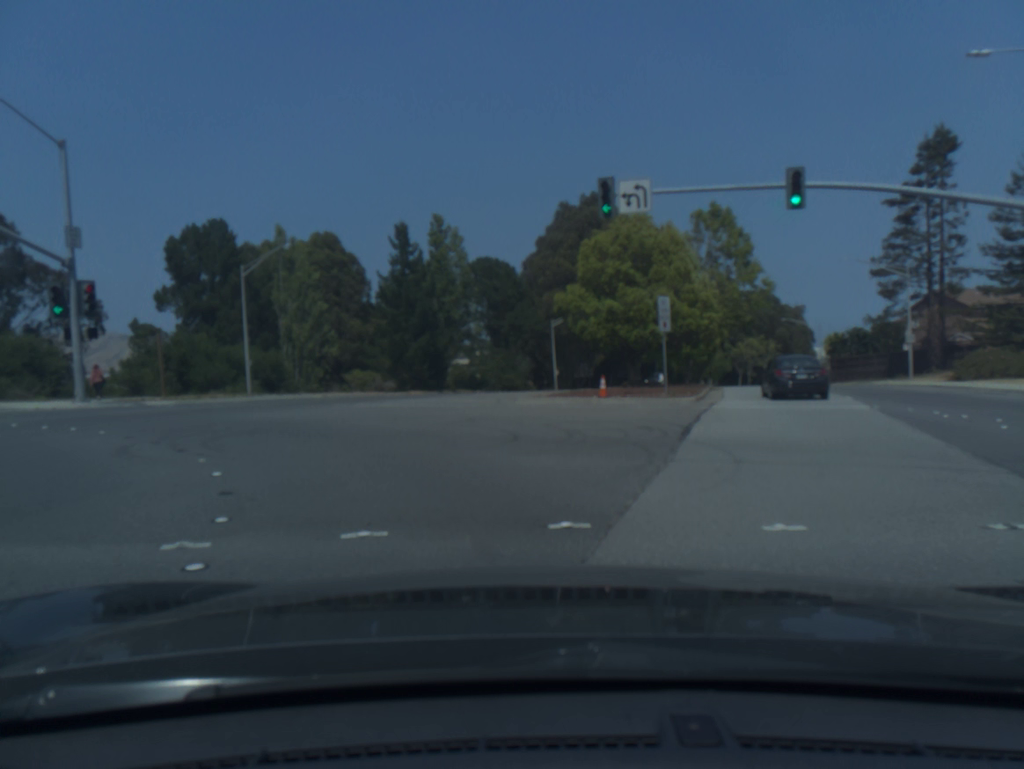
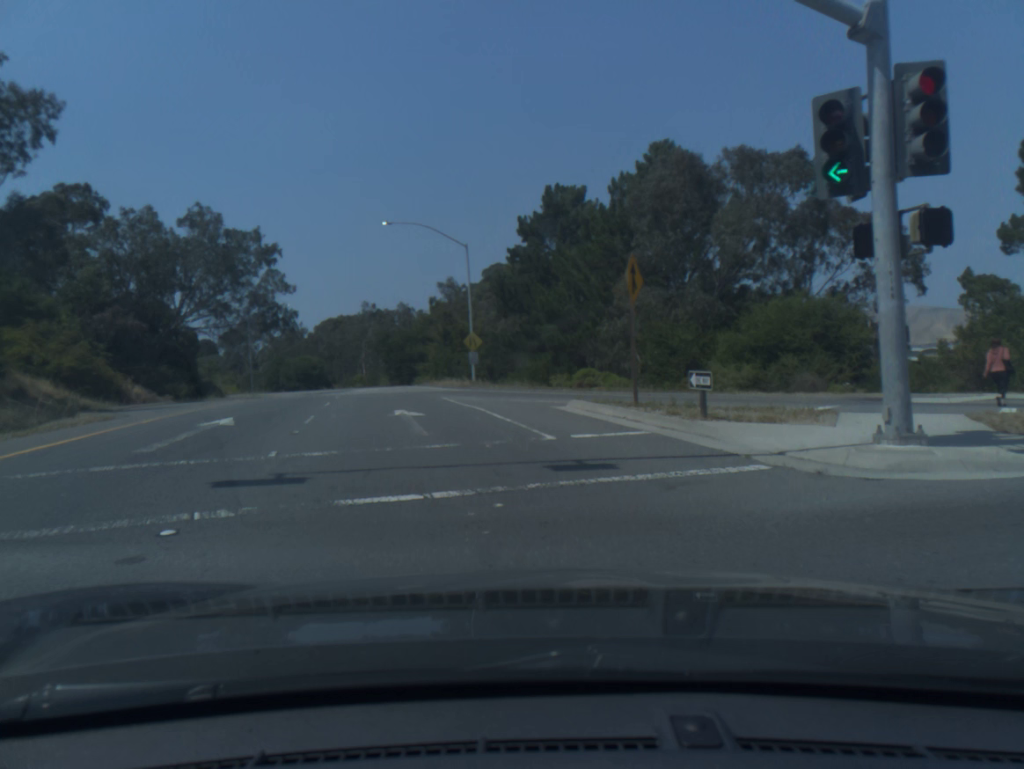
(-10.0, +19.6) m; -53°
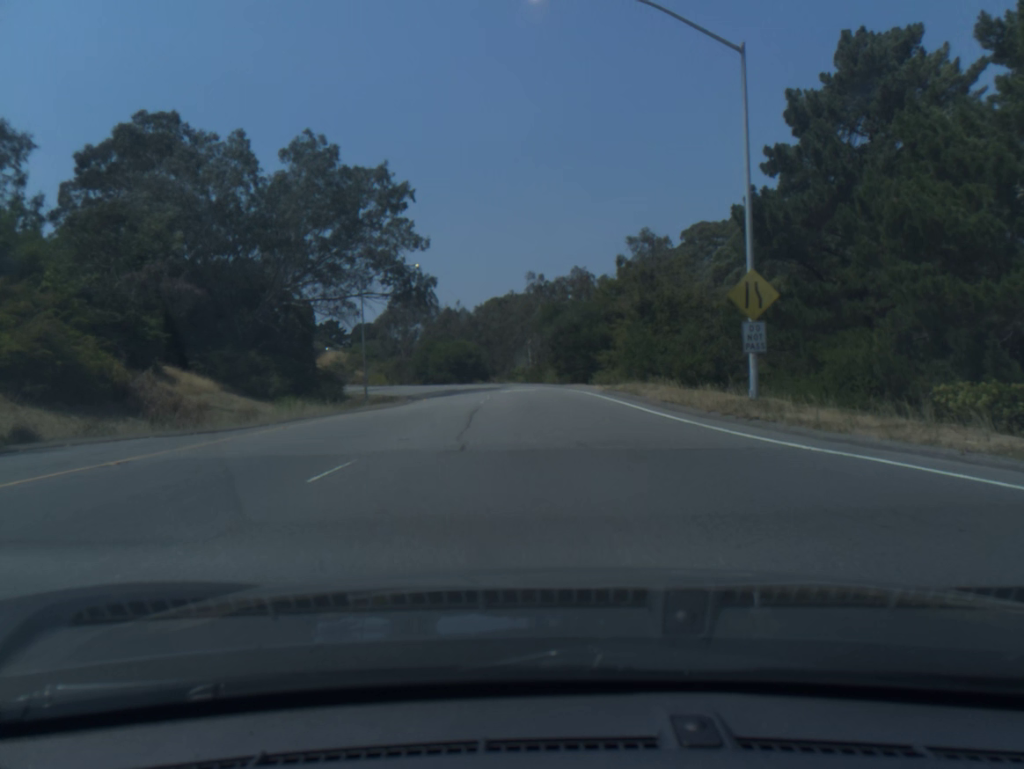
(-4.0, +29.1) m; -11°
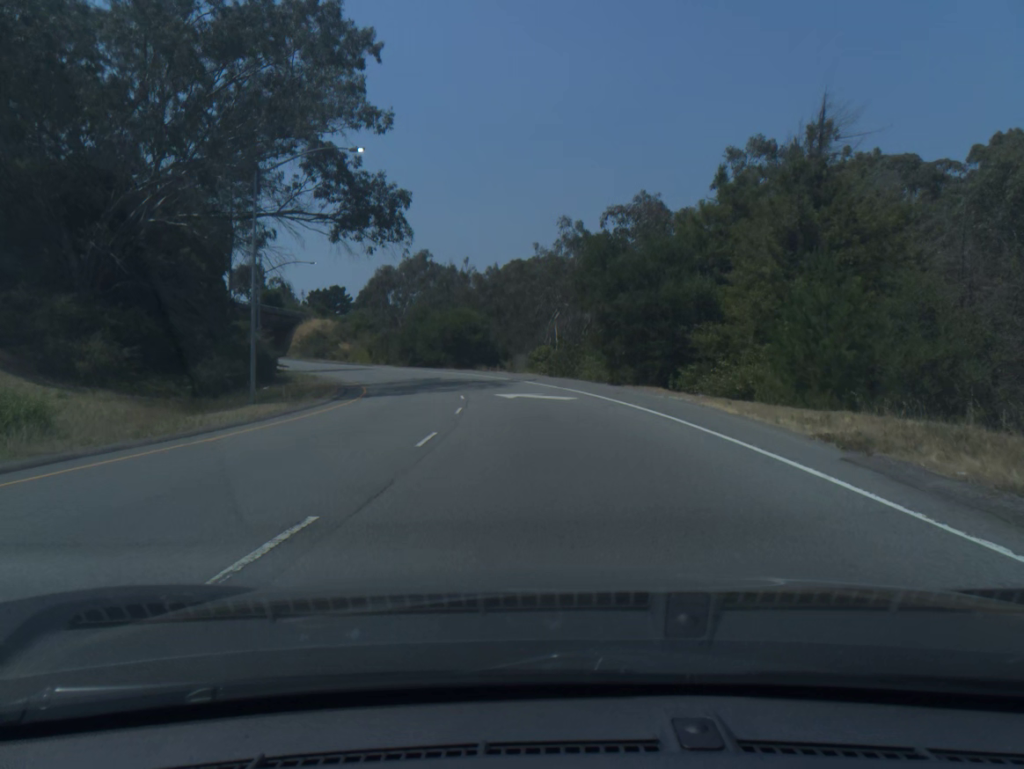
(-0.5, +26.7) m; -2°
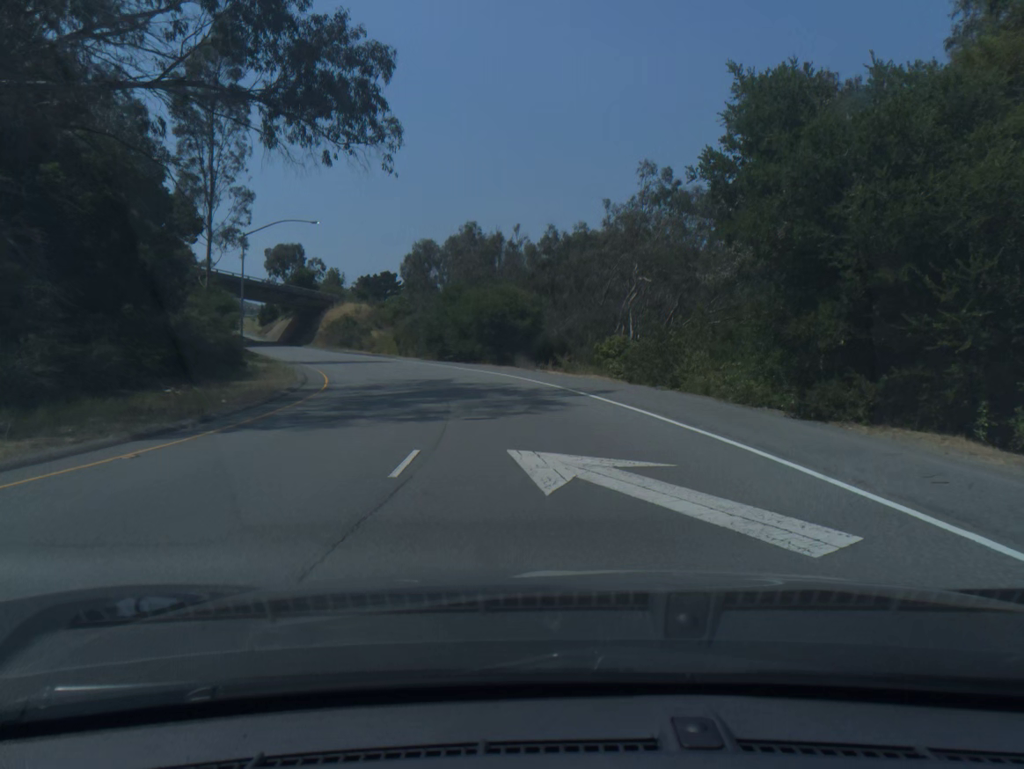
(-0.4, +18.4) m; -4°
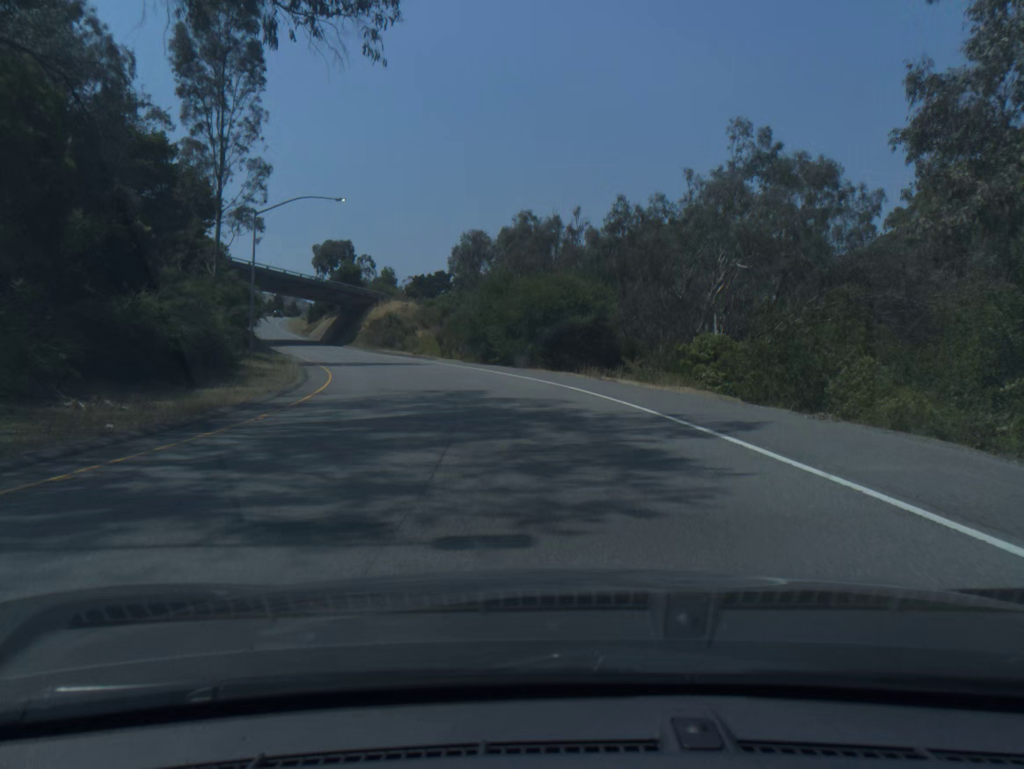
(-0.3, +9.6) m; -4°
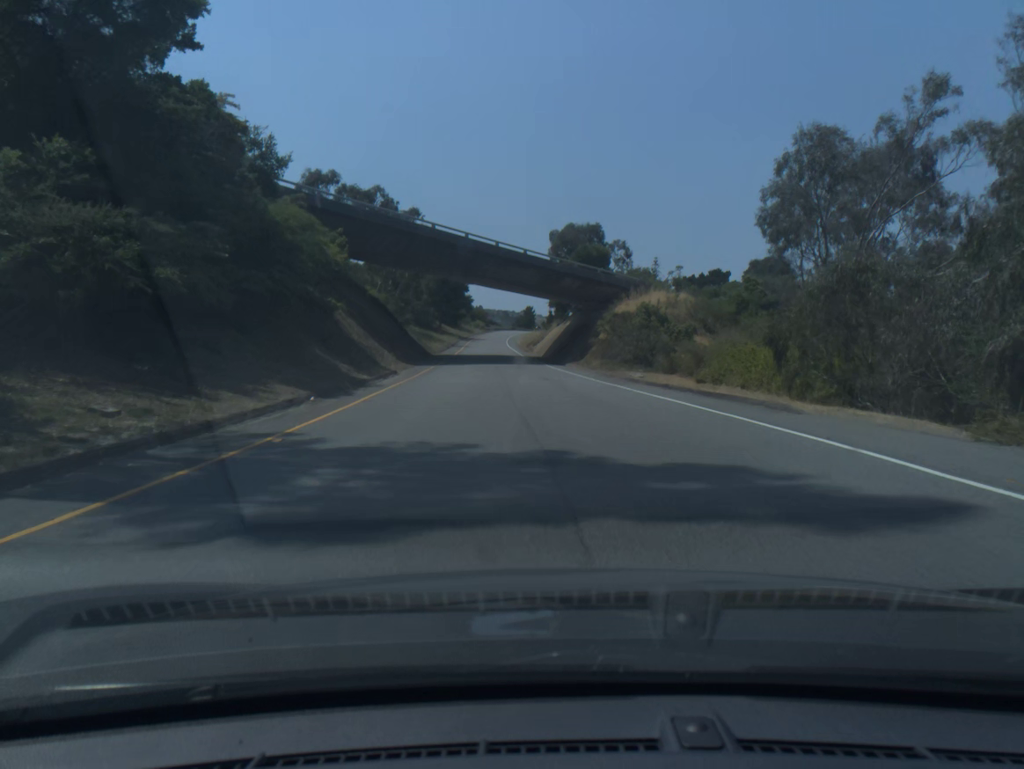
(-7.0, +41.4) m; -18°
